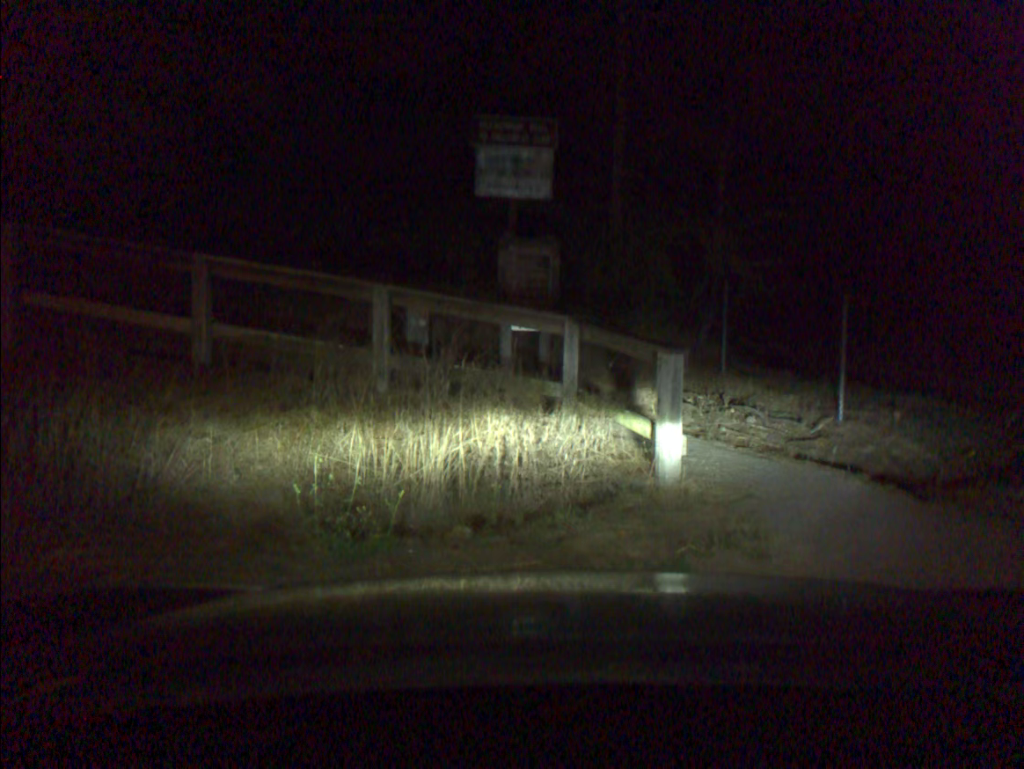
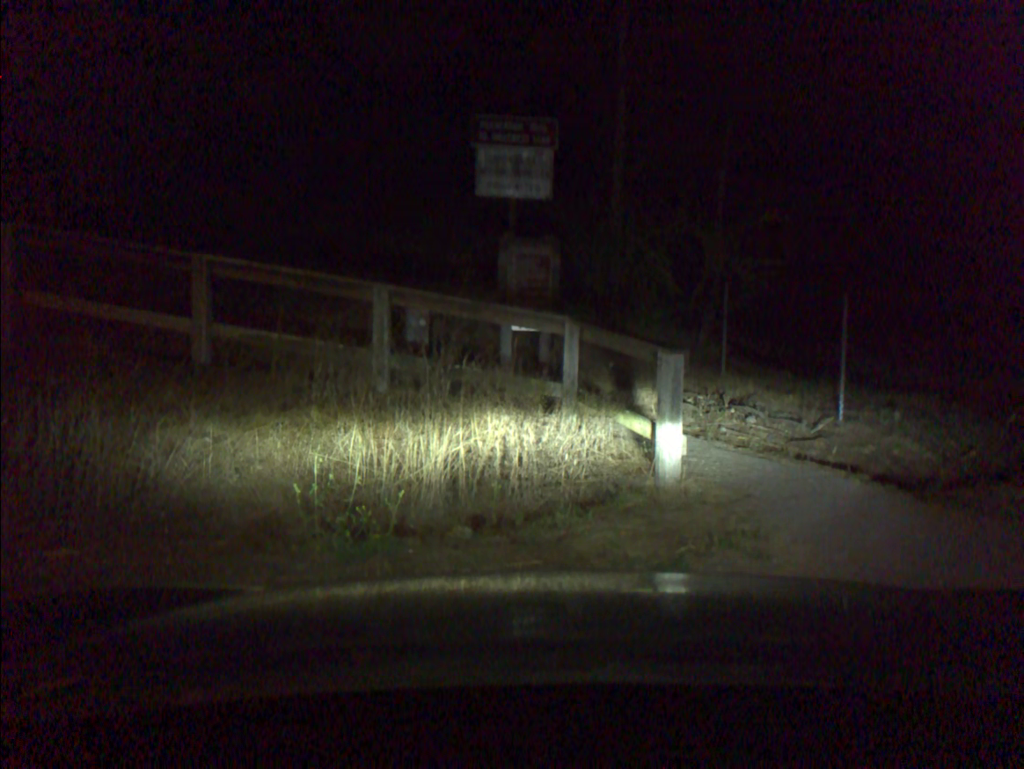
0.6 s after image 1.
(0.0, 0.0) m; 0°
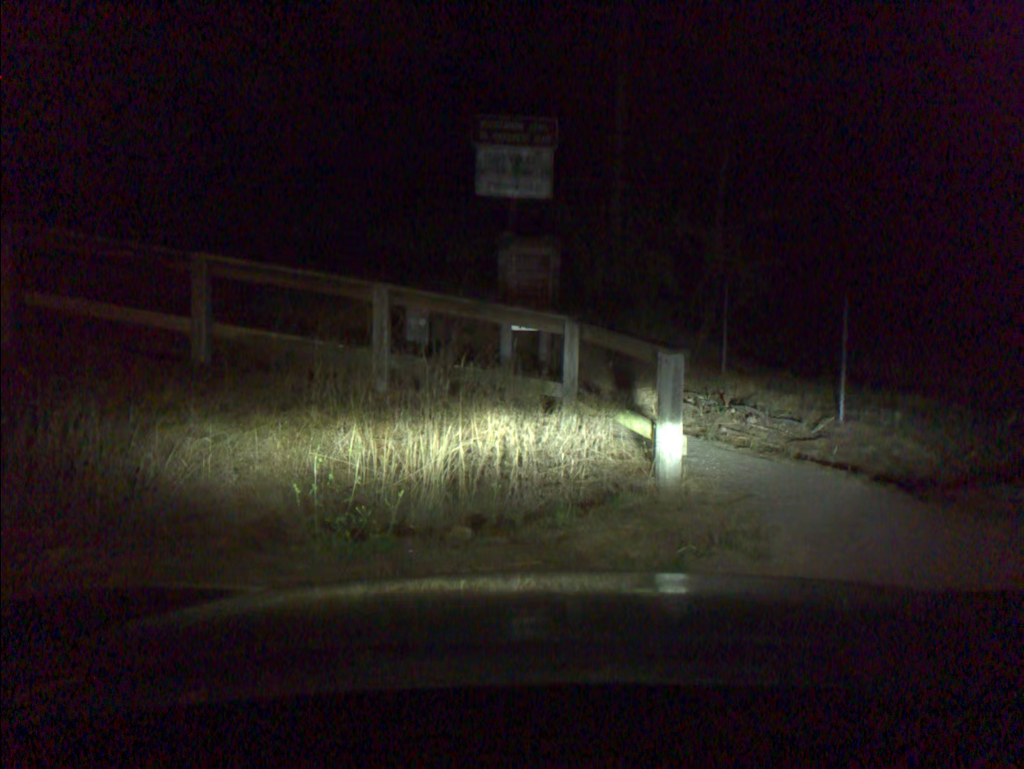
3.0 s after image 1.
(0.0, 0.0) m; 0°
